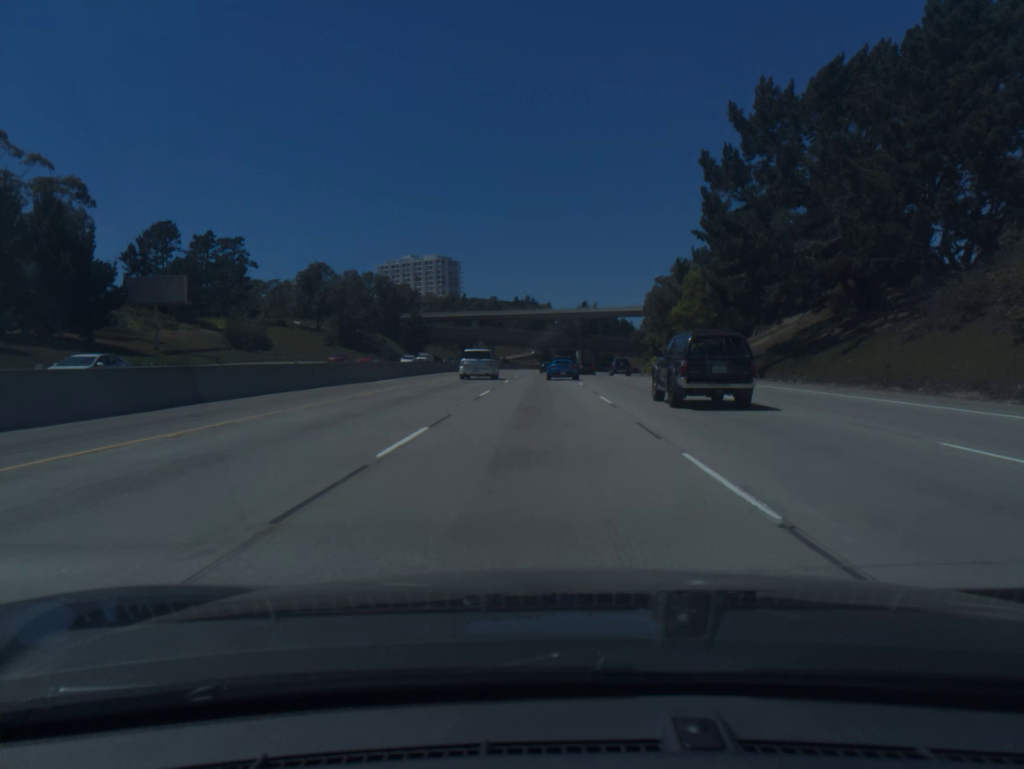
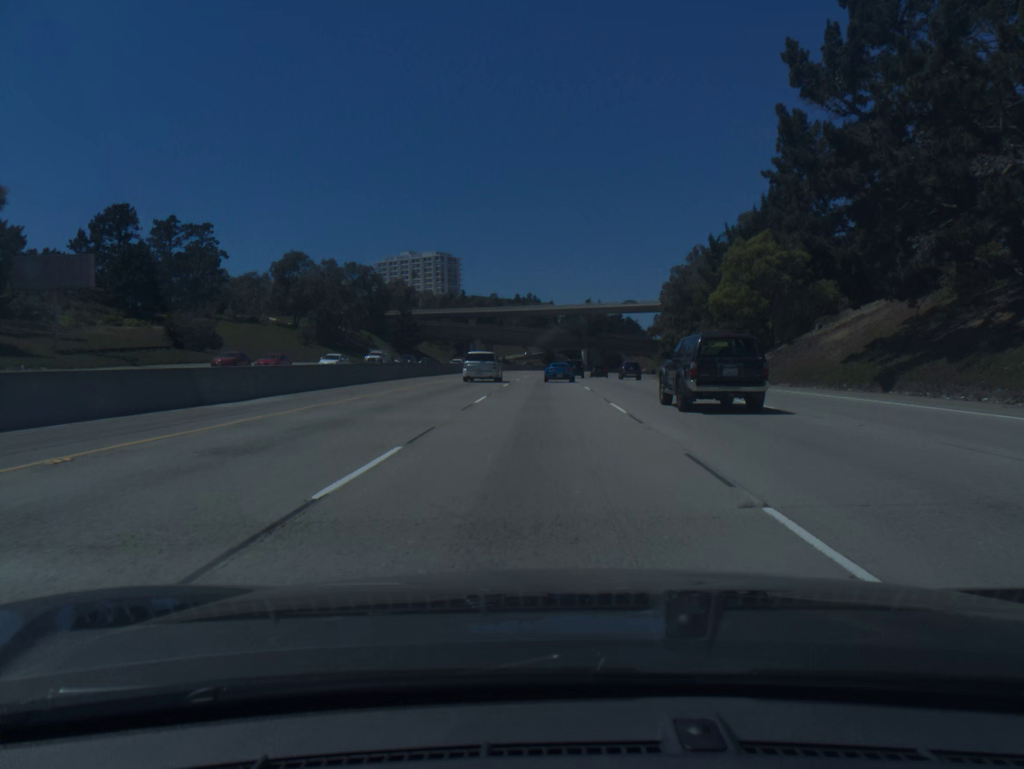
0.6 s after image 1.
(0.0, +17.3) m; 0°
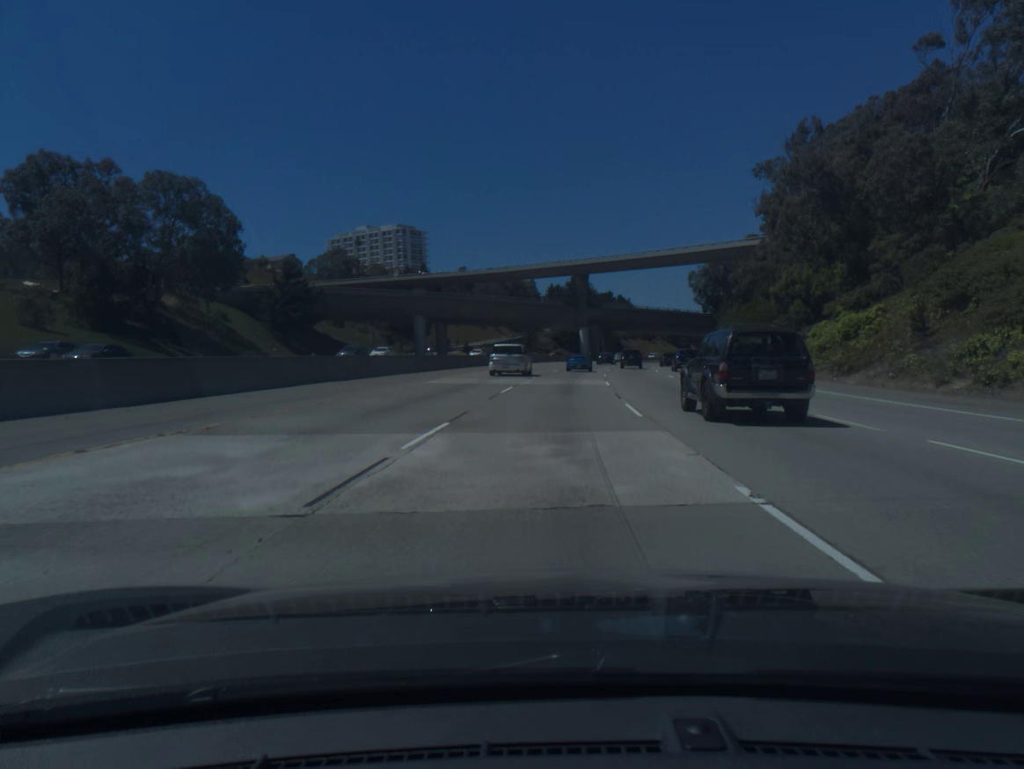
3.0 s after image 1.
(+0.2, +69.4) m; +1°
